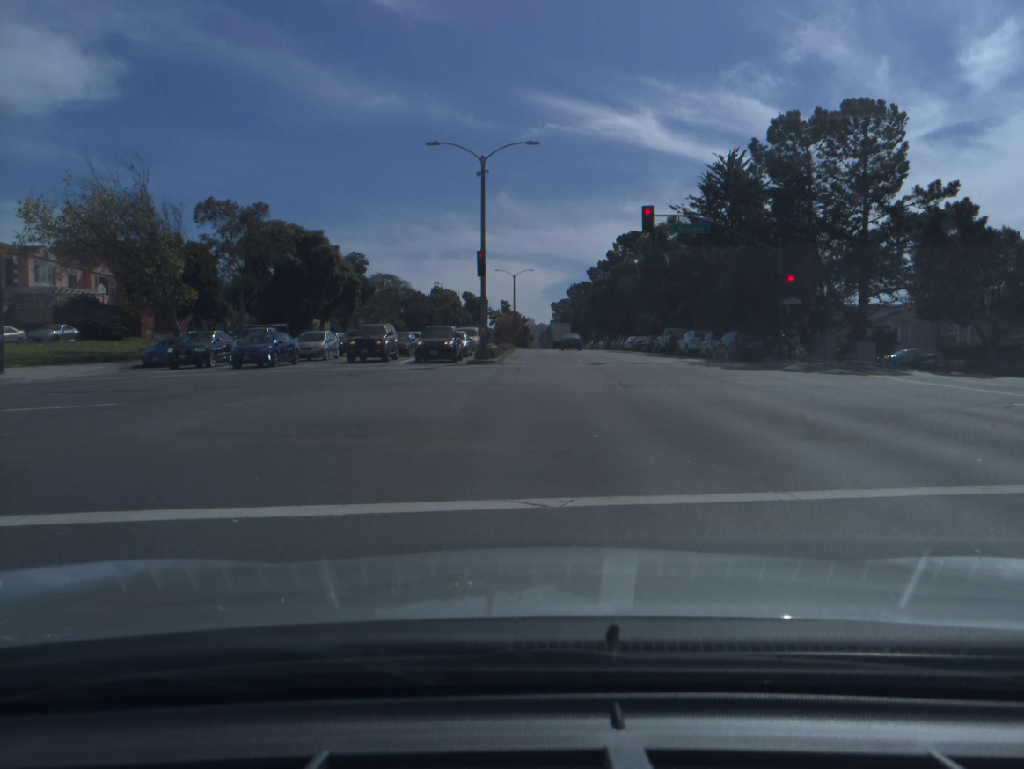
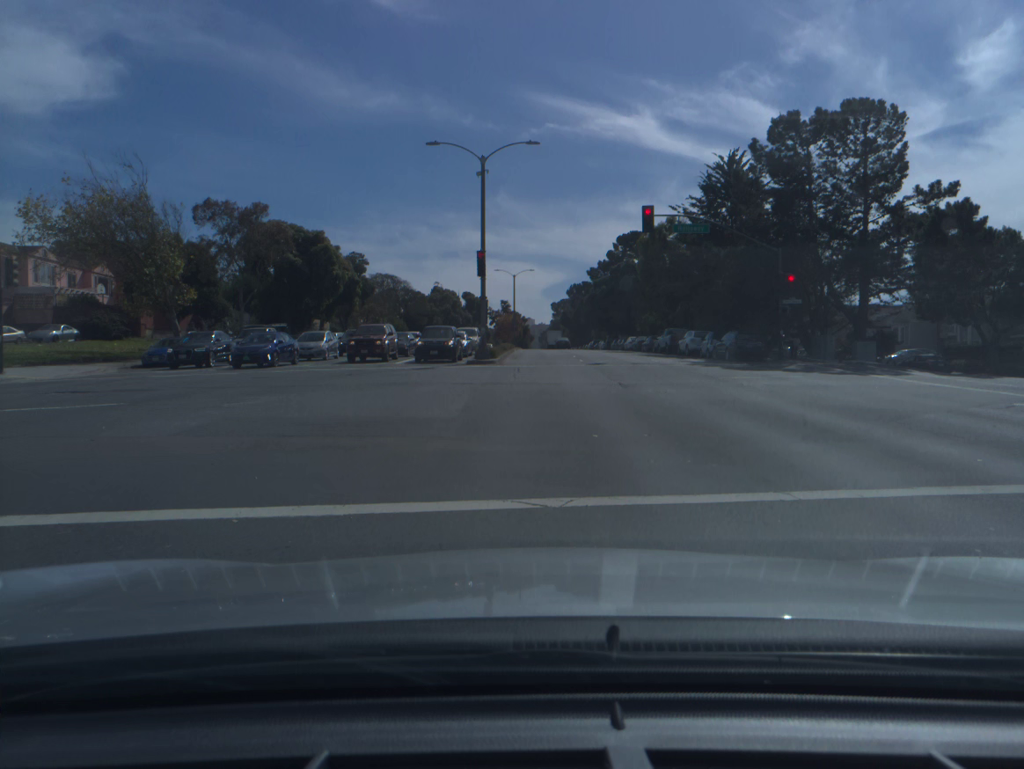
(0.0, 0.0) m; 0°
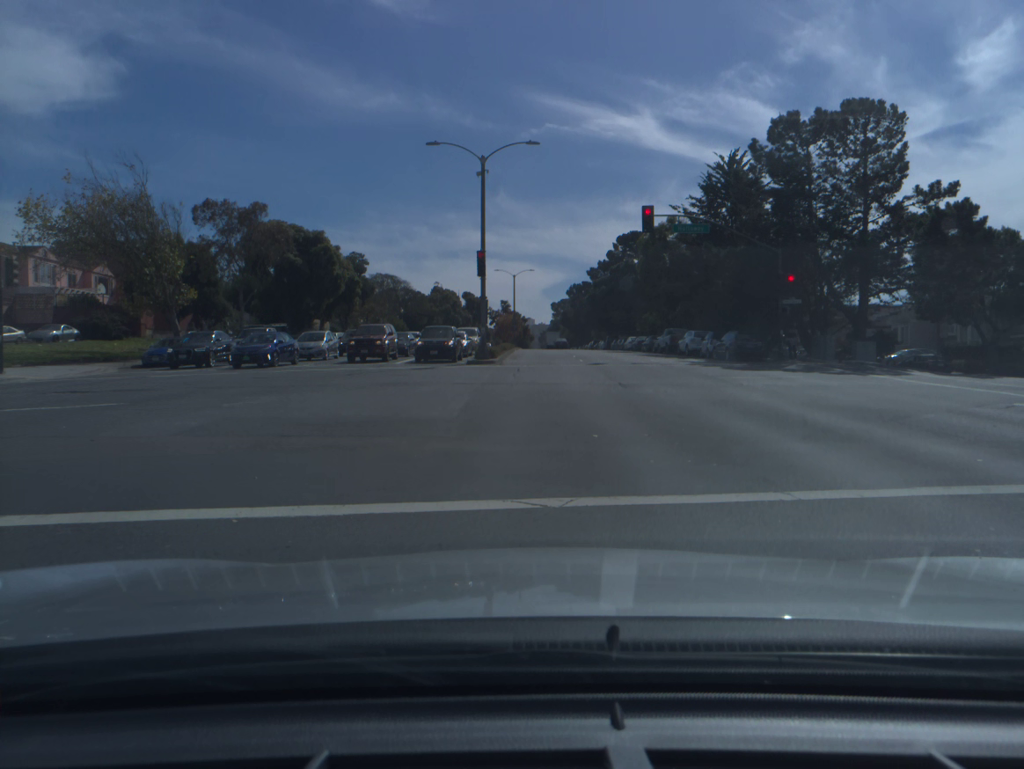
(0.0, 0.0) m; 0°
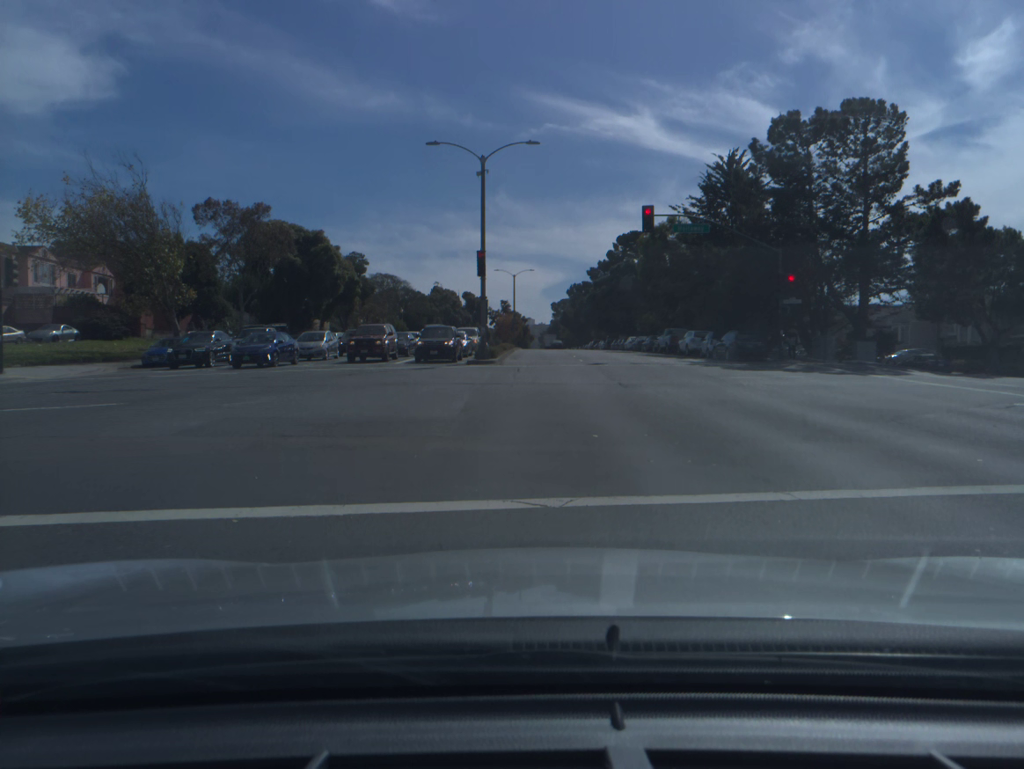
(0.0, 0.0) m; 0°
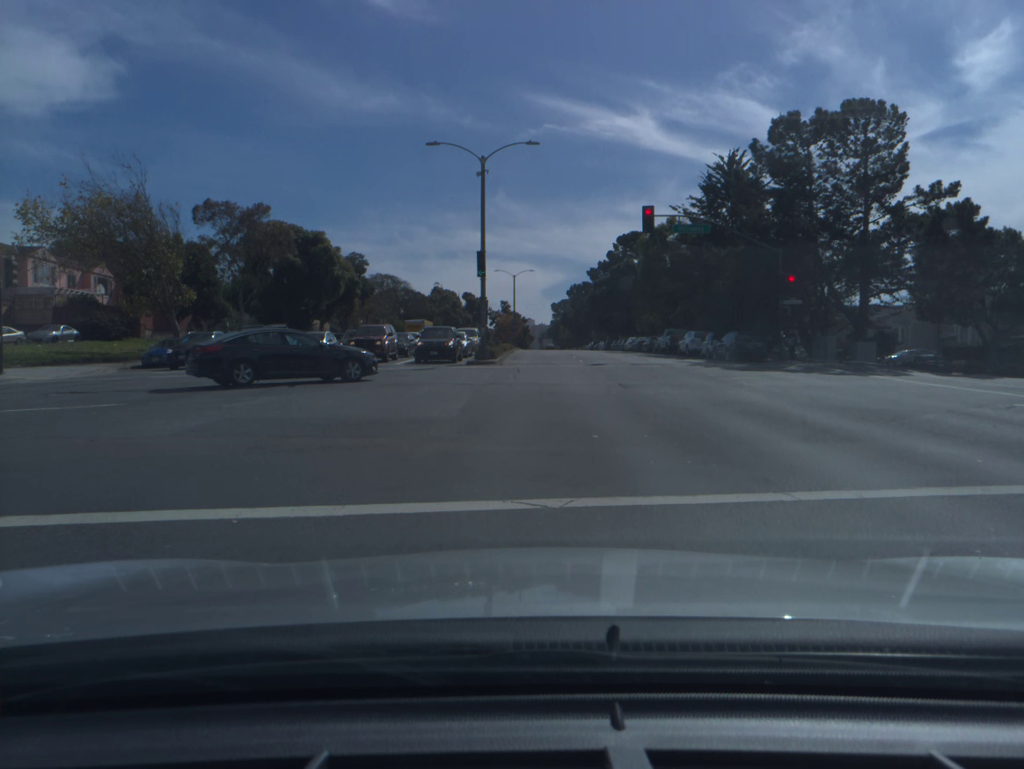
(0.0, 0.0) m; 0°
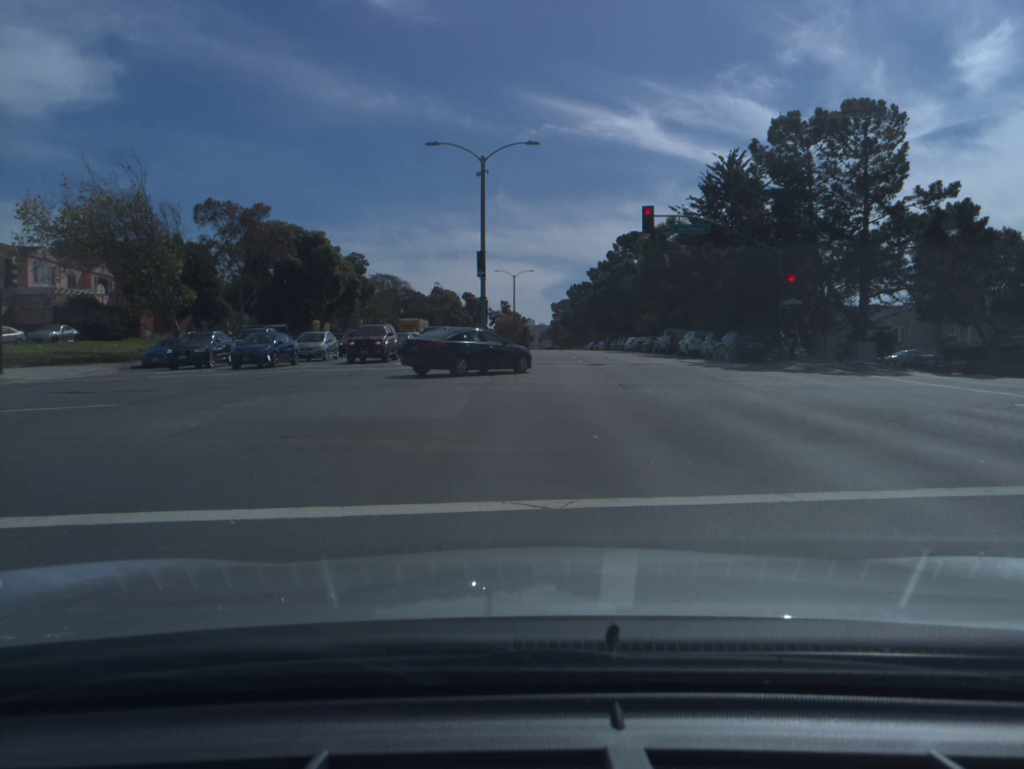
(0.0, 0.0) m; 0°
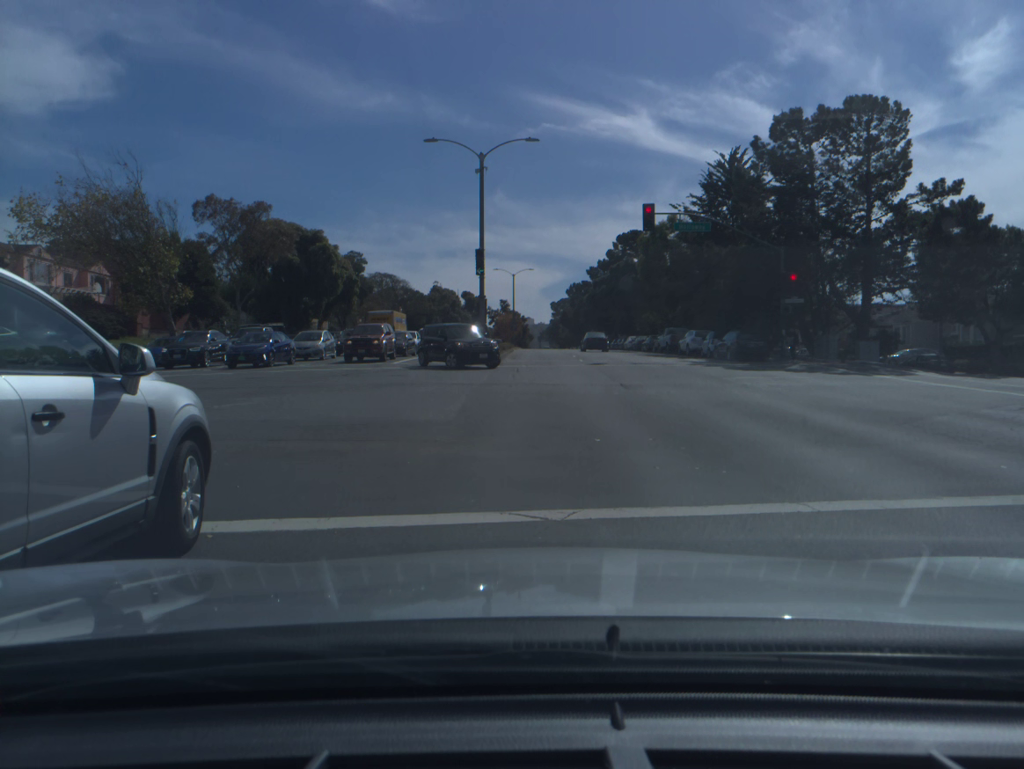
(0.0, +0.4) m; 0°
